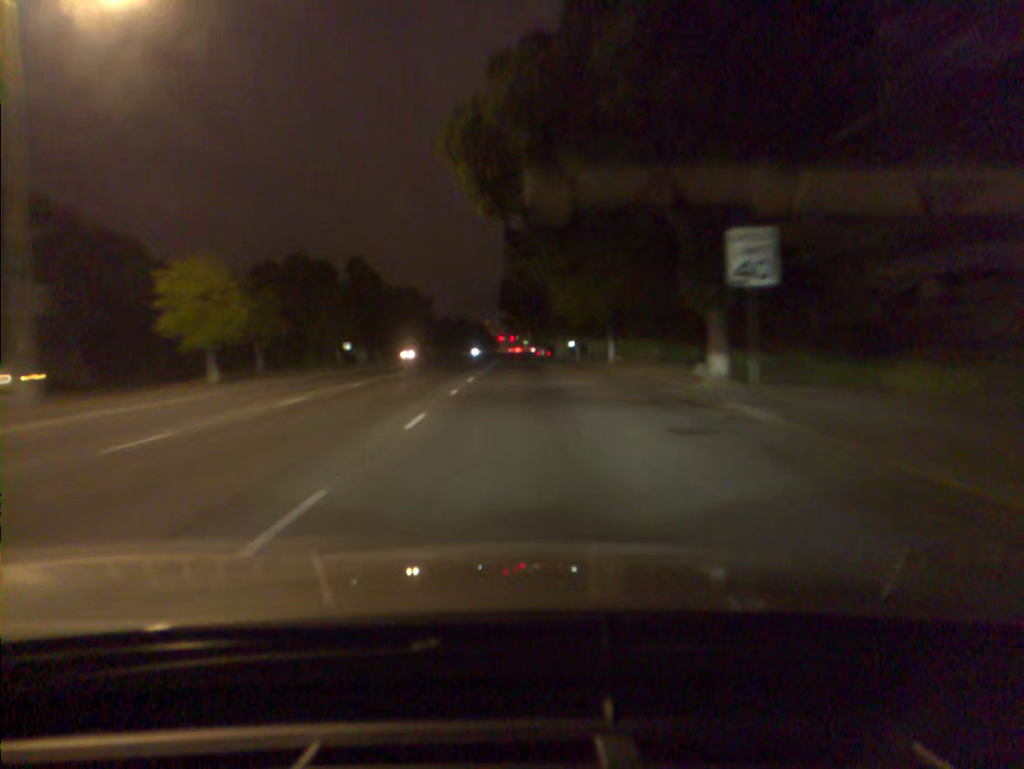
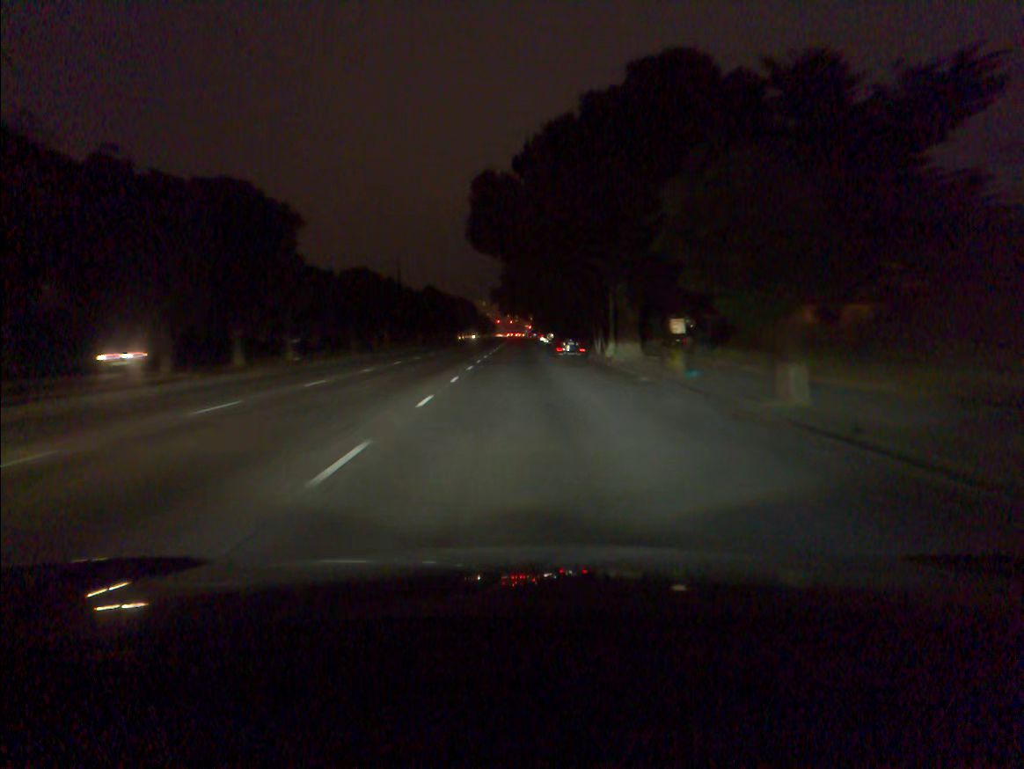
(-0.1, +47.4) m; 0°
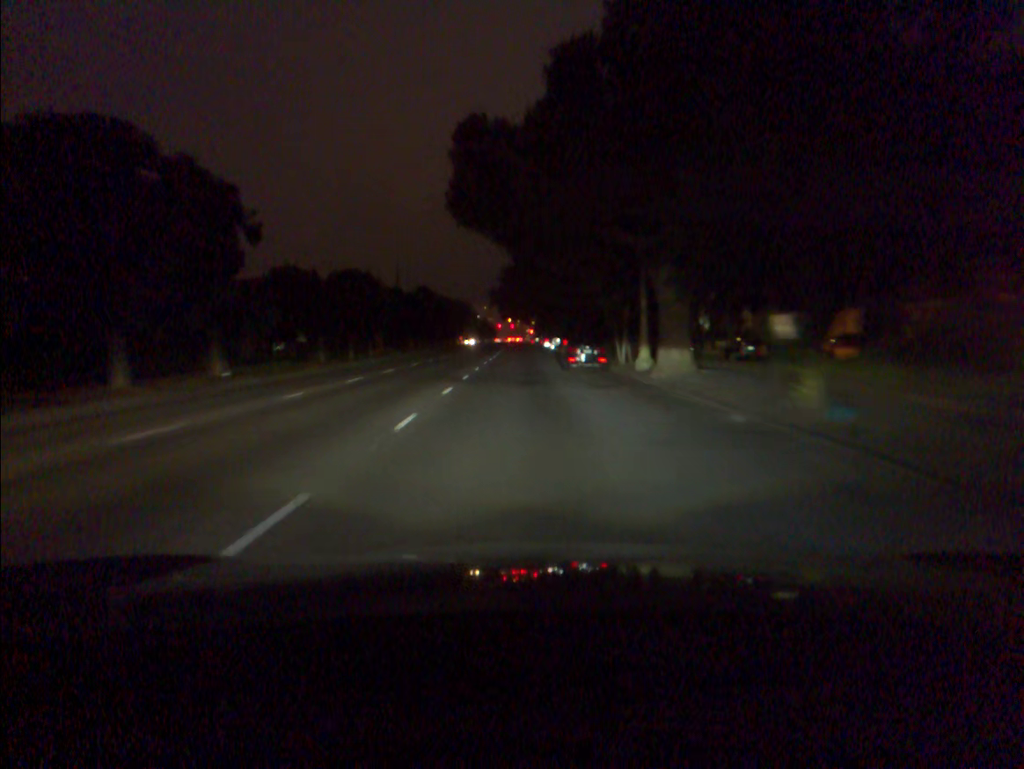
(0.0, +10.1) m; 0°
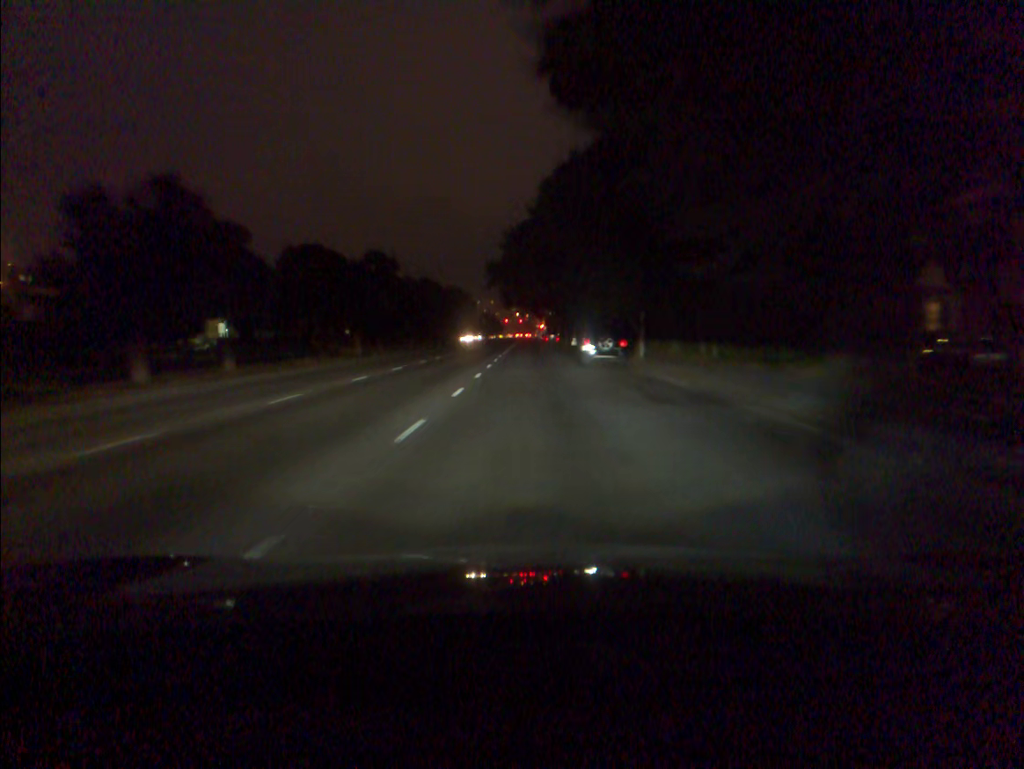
(-0.3, +30.5) m; -1°
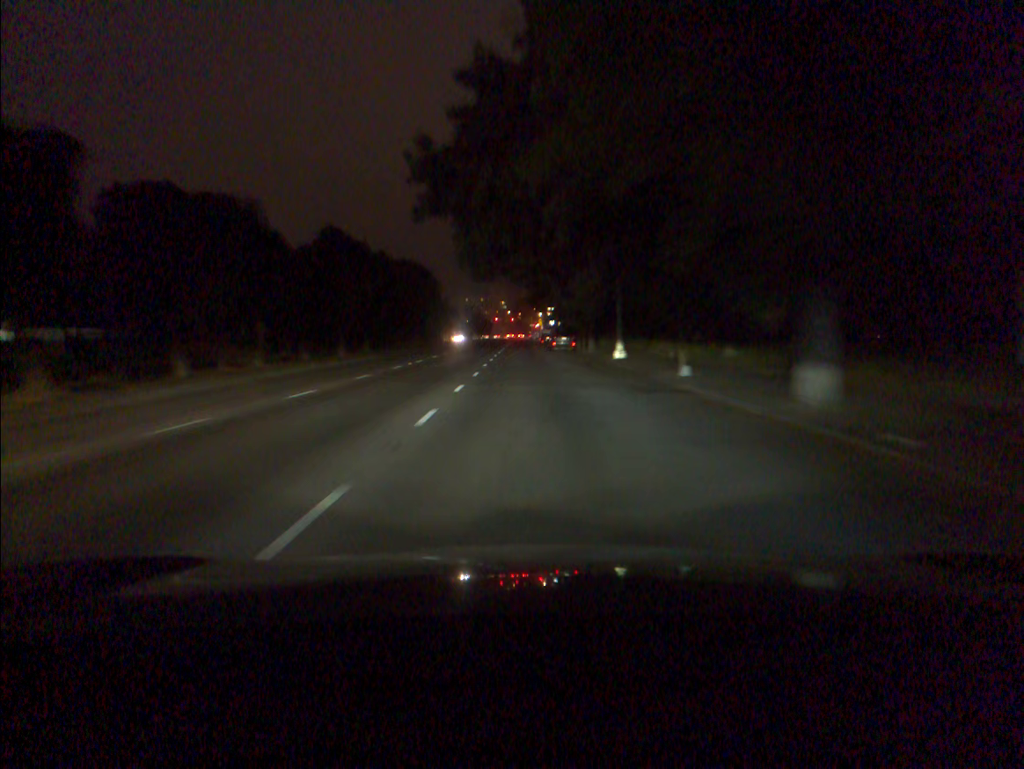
(+0.2, +41.8) m; 0°
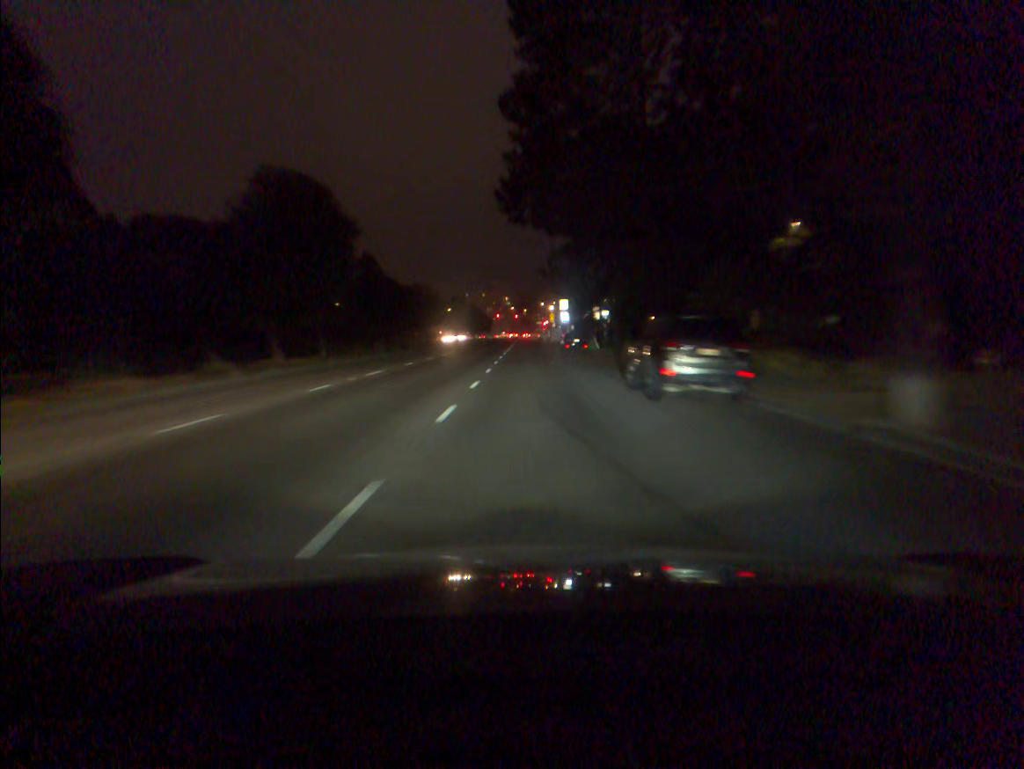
(-0.1, +43.2) m; 0°
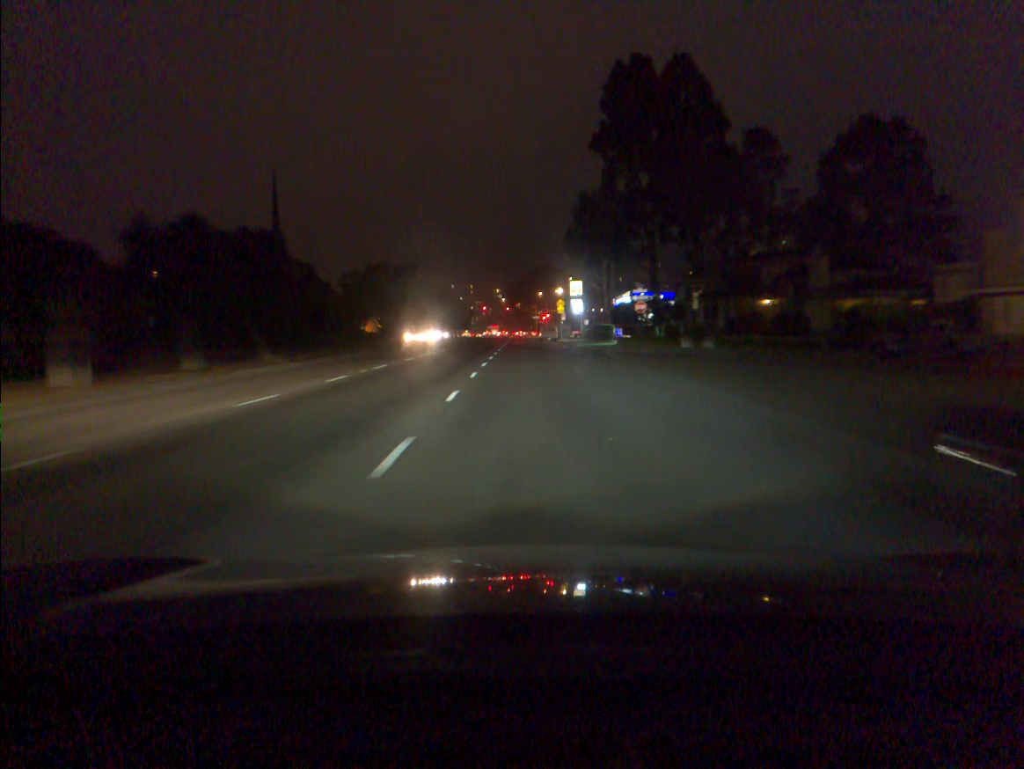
(+0.4, +54.7) m; 0°
